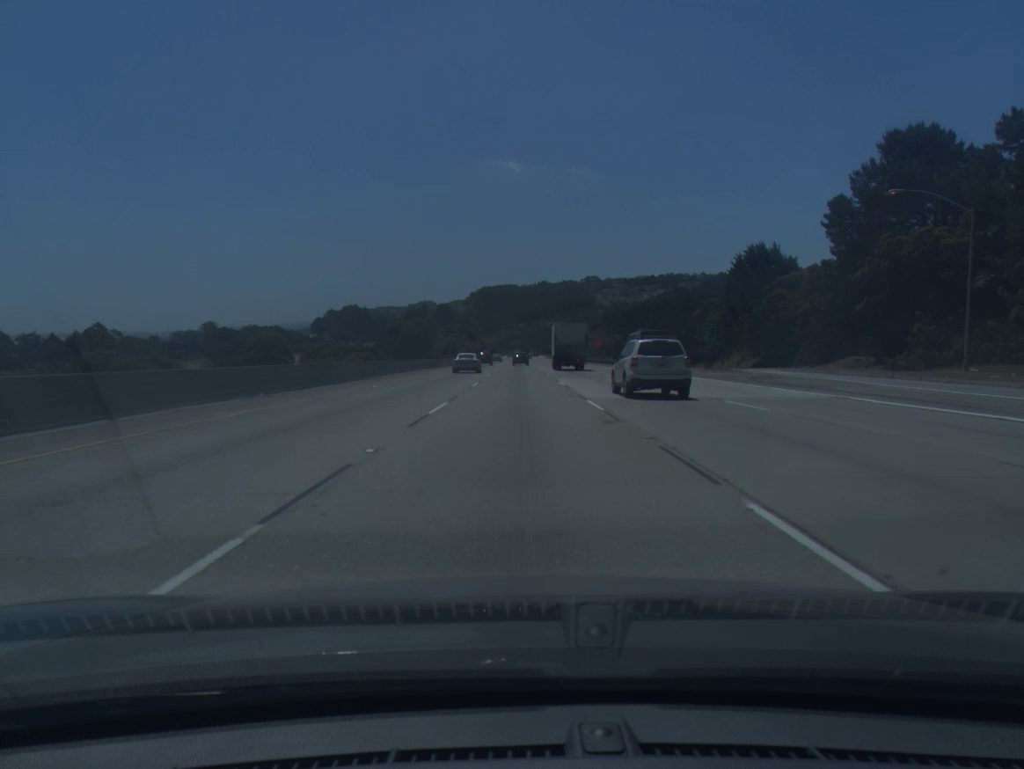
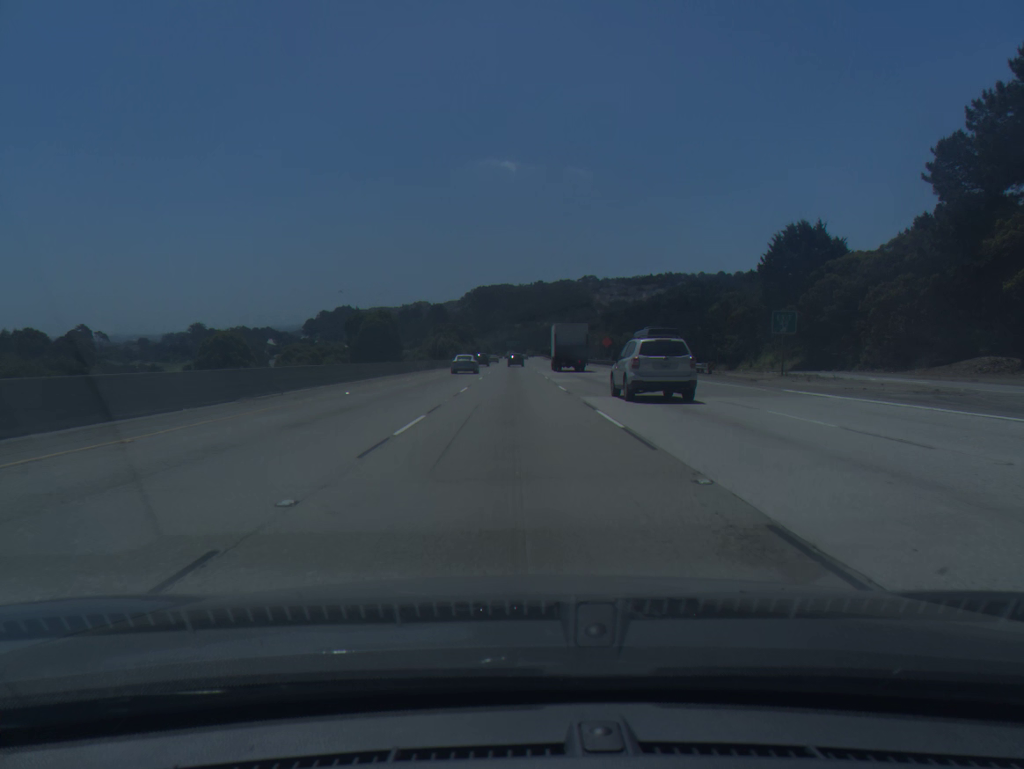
(0.0, +18.6) m; 0°
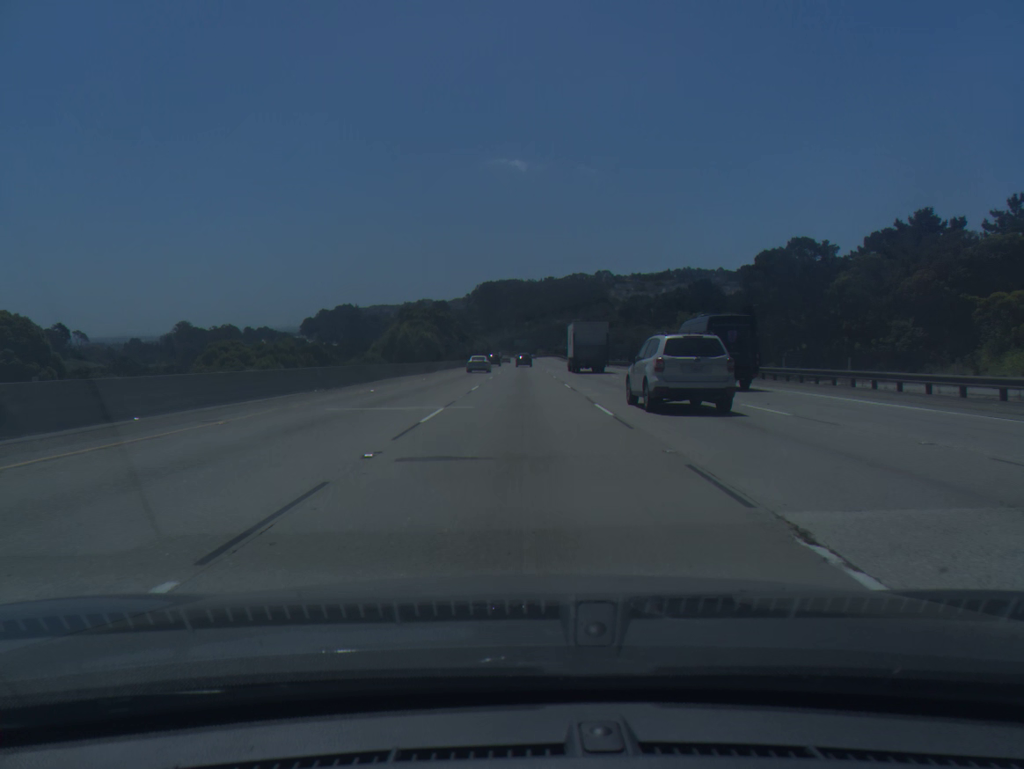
(-0.3, +55.6) m; -1°
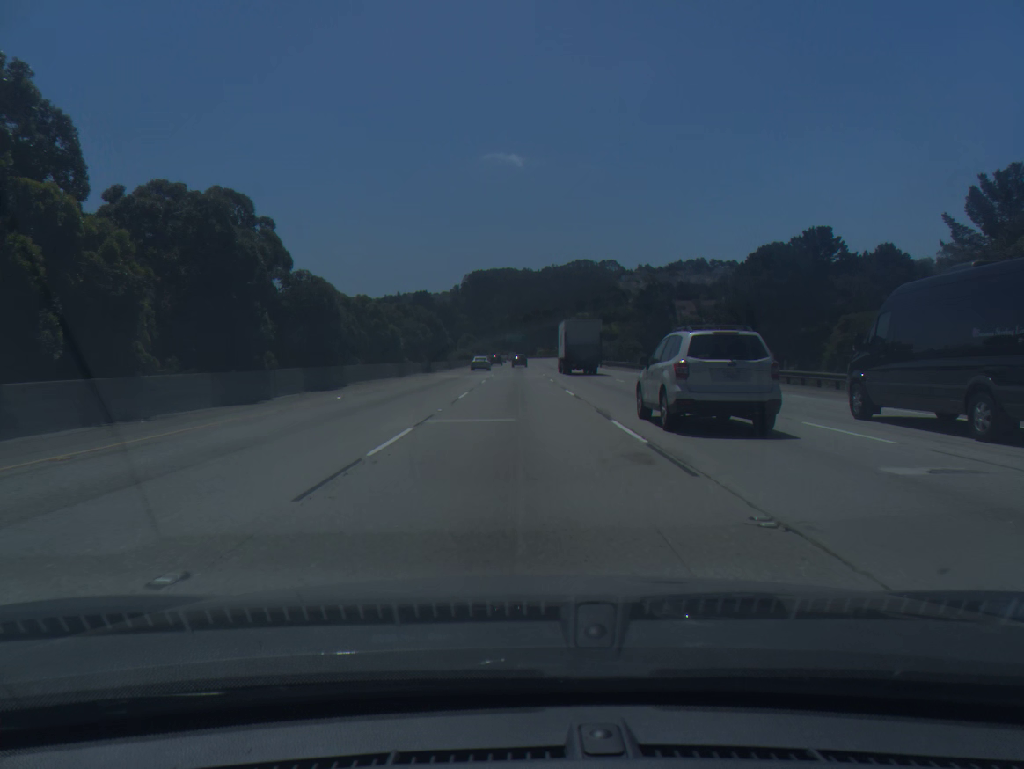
(+0.7, +92.5) m; 0°
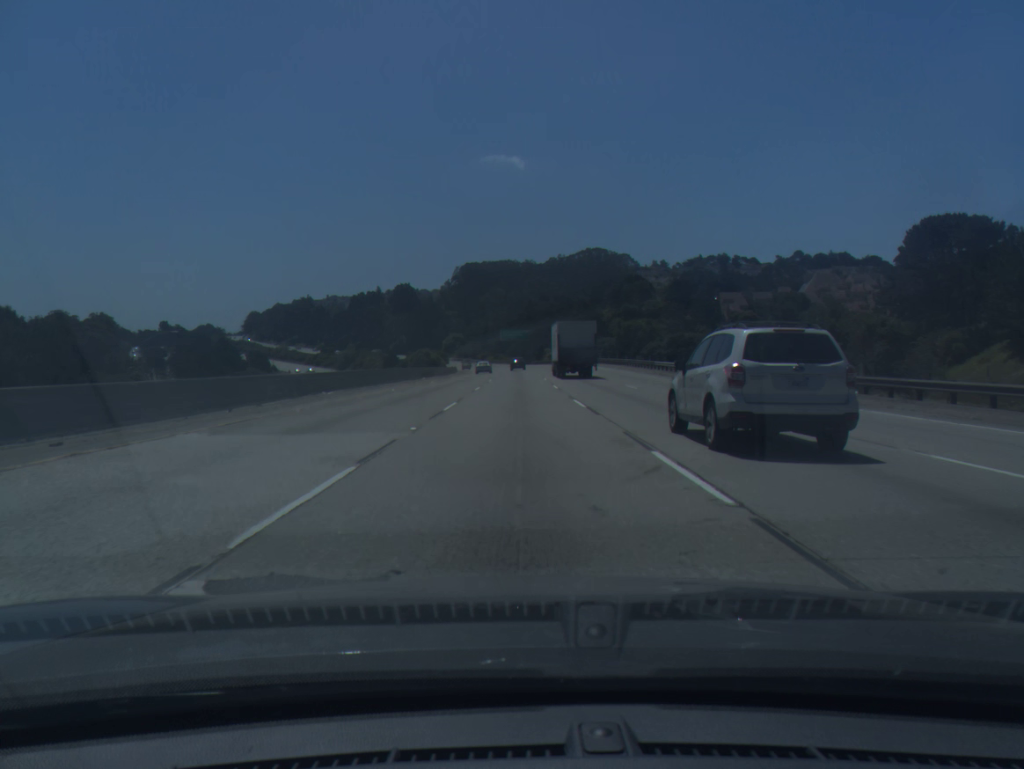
(+0.1, +92.2) m; 0°
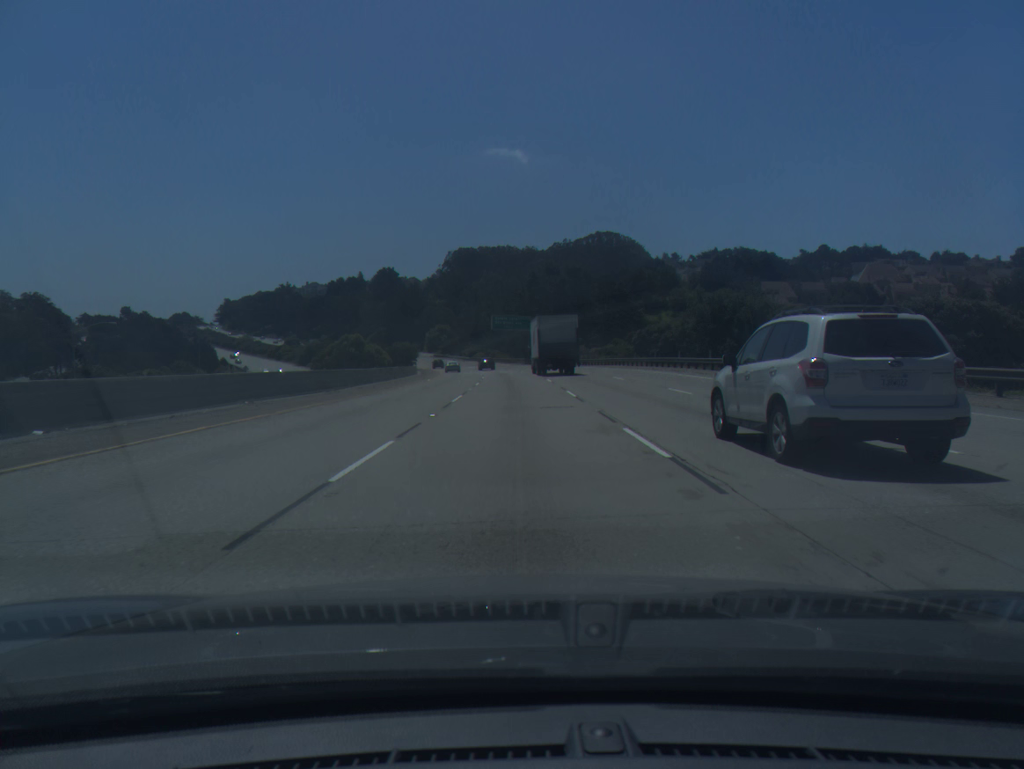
(-0.1, +55.6) m; 0°
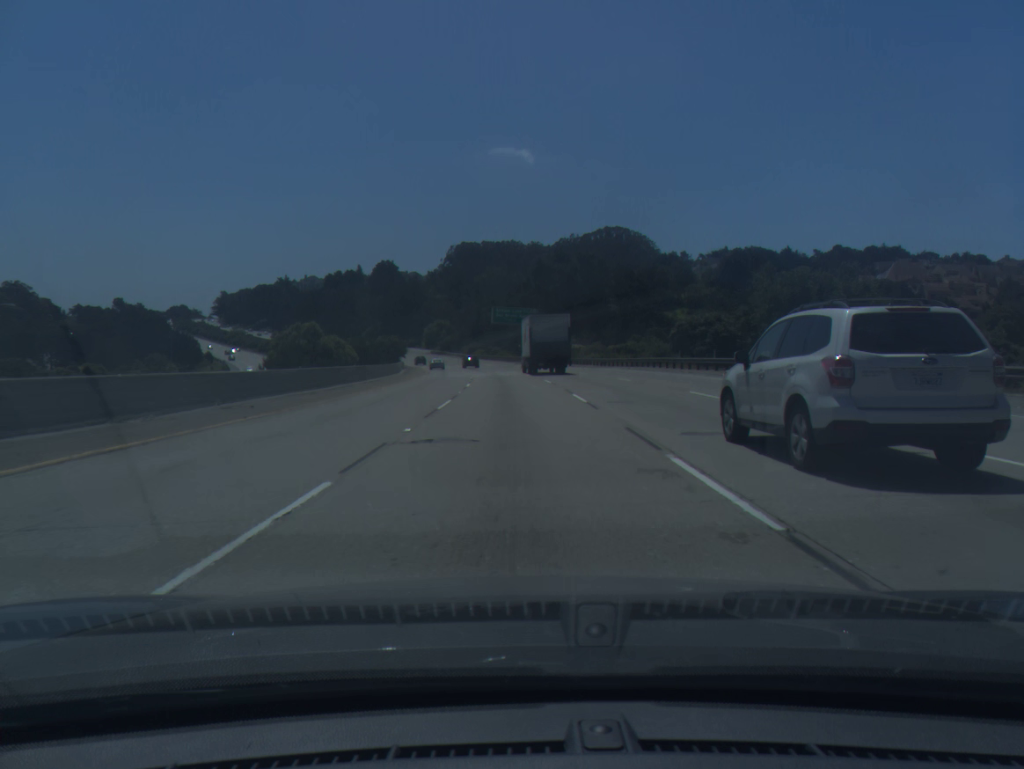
(0.0, +18.5) m; 0°
